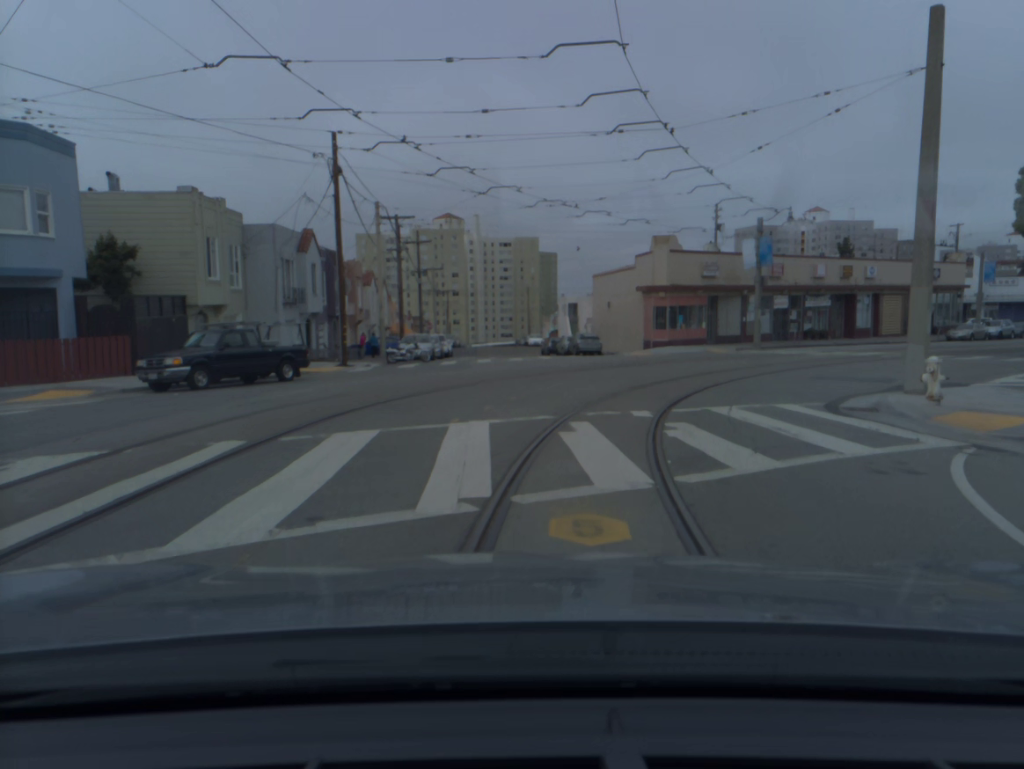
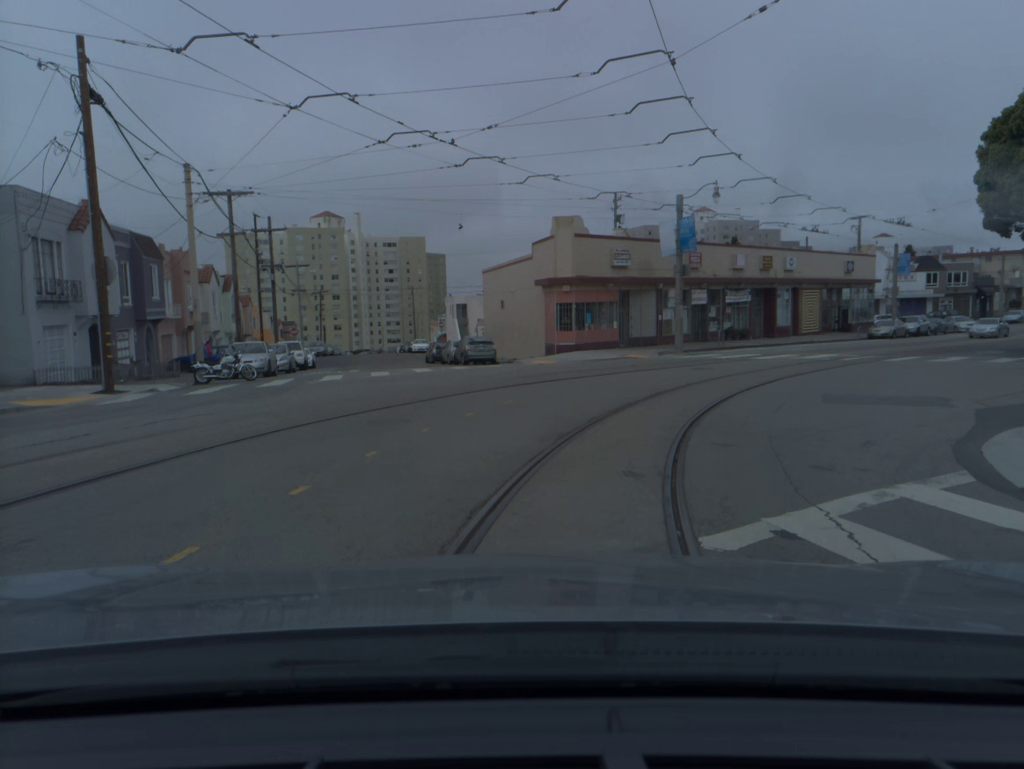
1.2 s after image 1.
(+0.6, +9.2) m; +8°
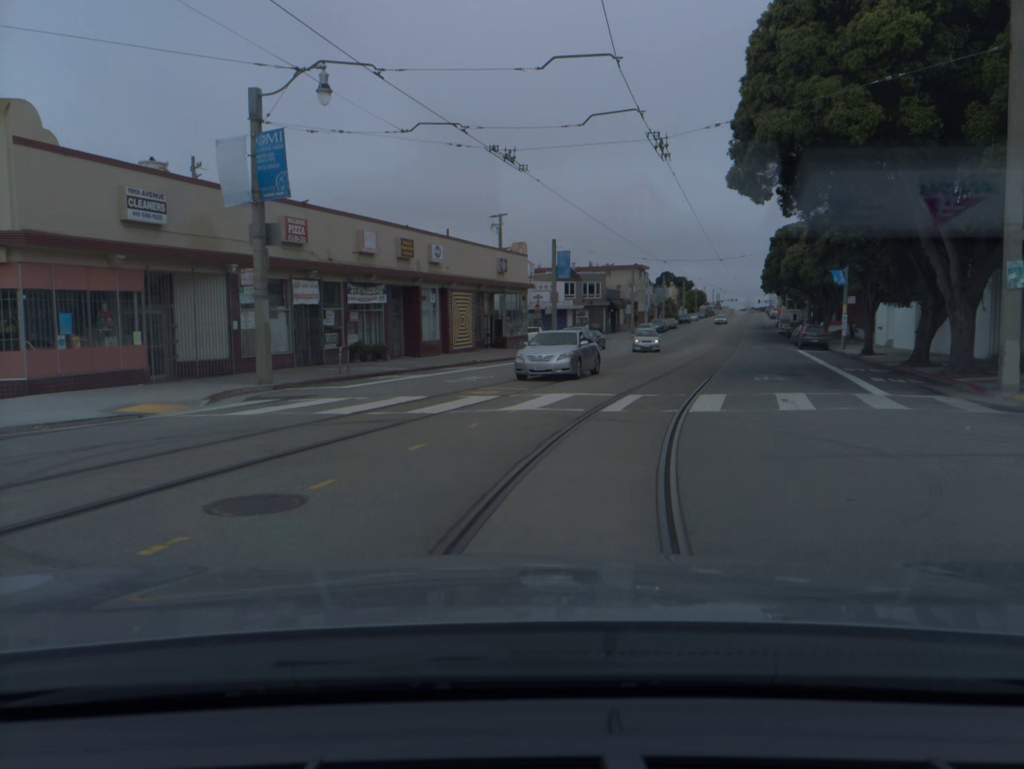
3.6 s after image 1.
(+4.2, +19.1) m; +27°
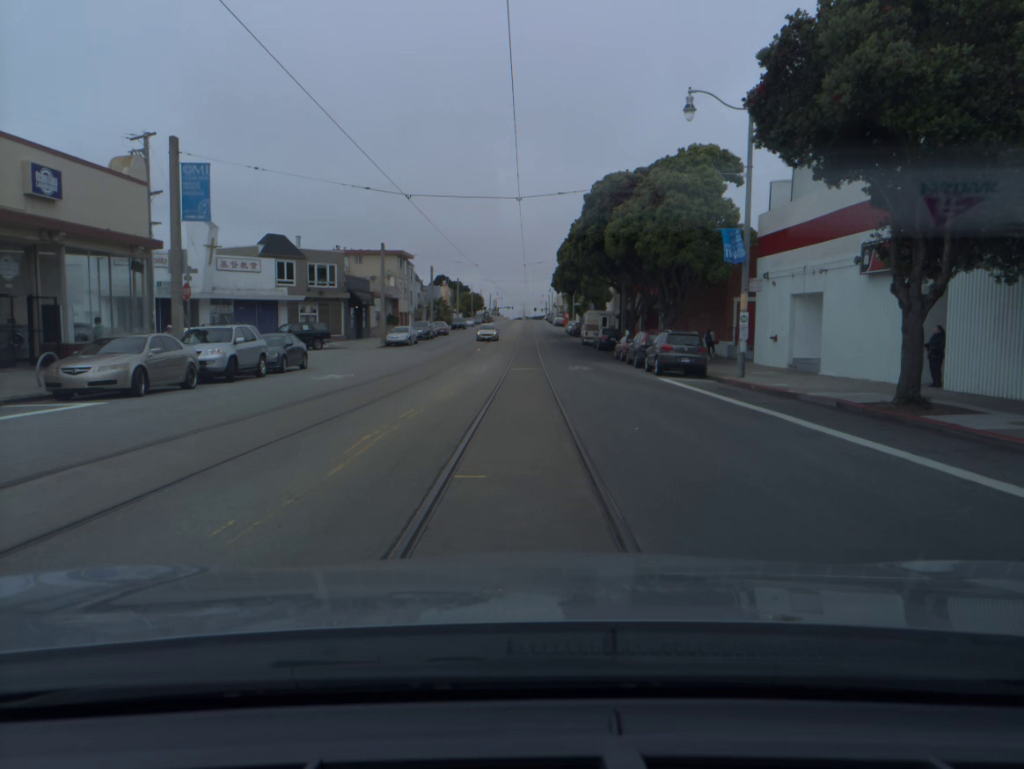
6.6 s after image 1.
(+4.6, +26.7) m; +13°
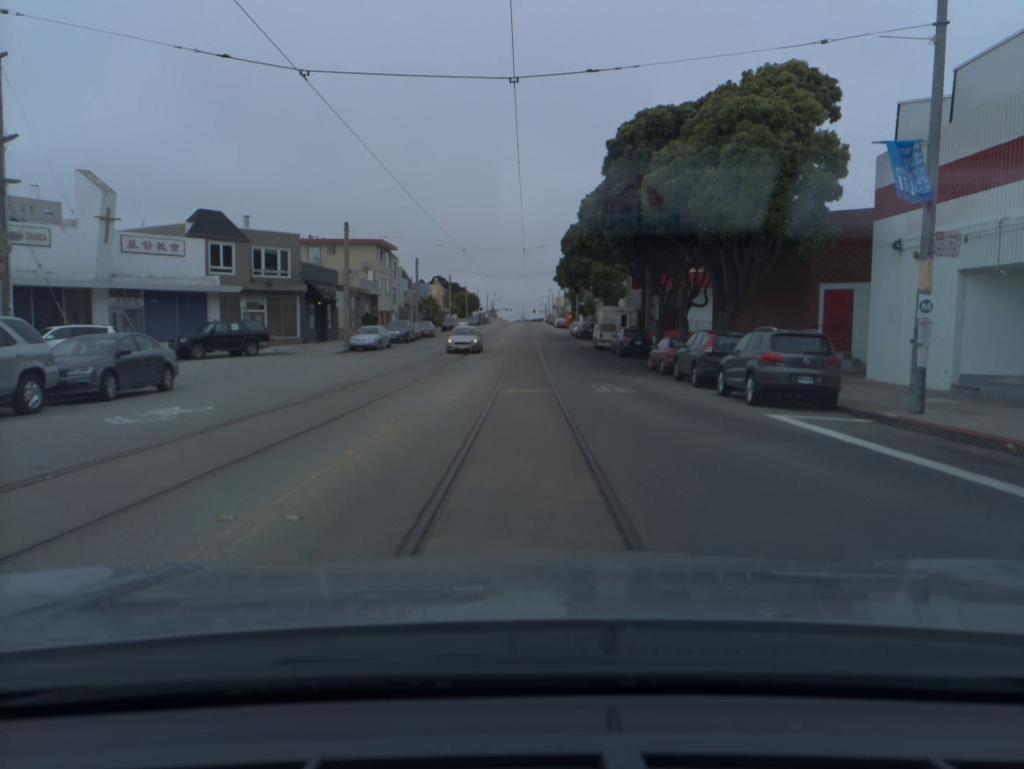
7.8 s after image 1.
(0.0, +12.2) m; 0°
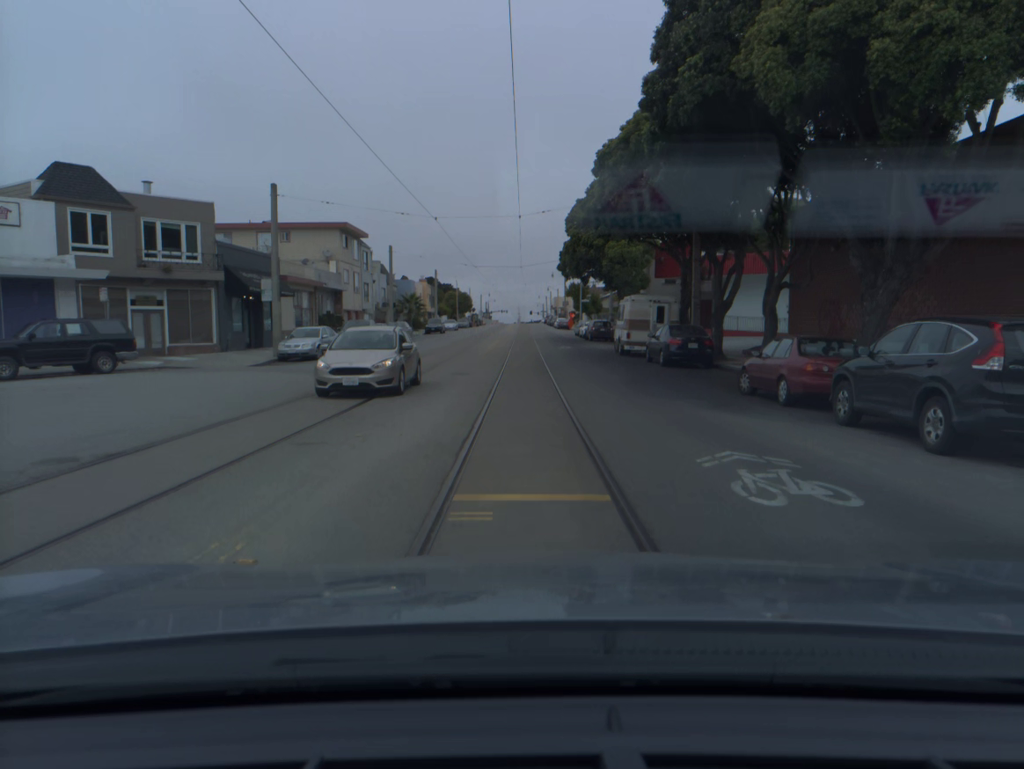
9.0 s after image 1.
(0.0, +13.0) m; 0°
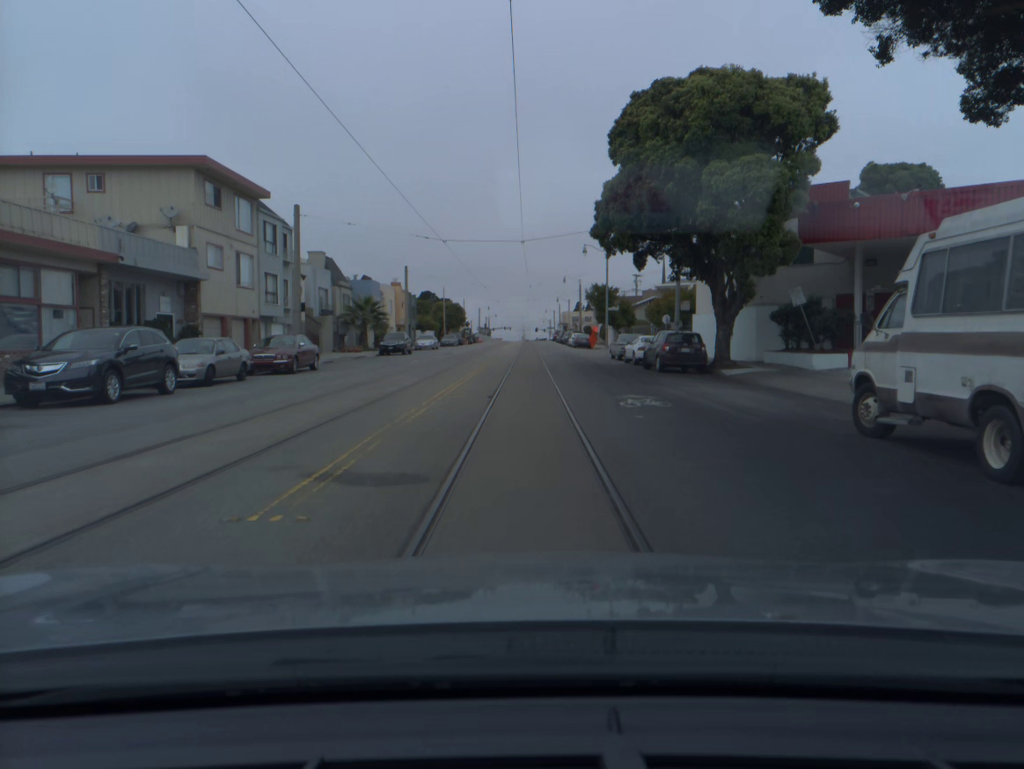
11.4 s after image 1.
(+0.1, +28.0) m; 0°
